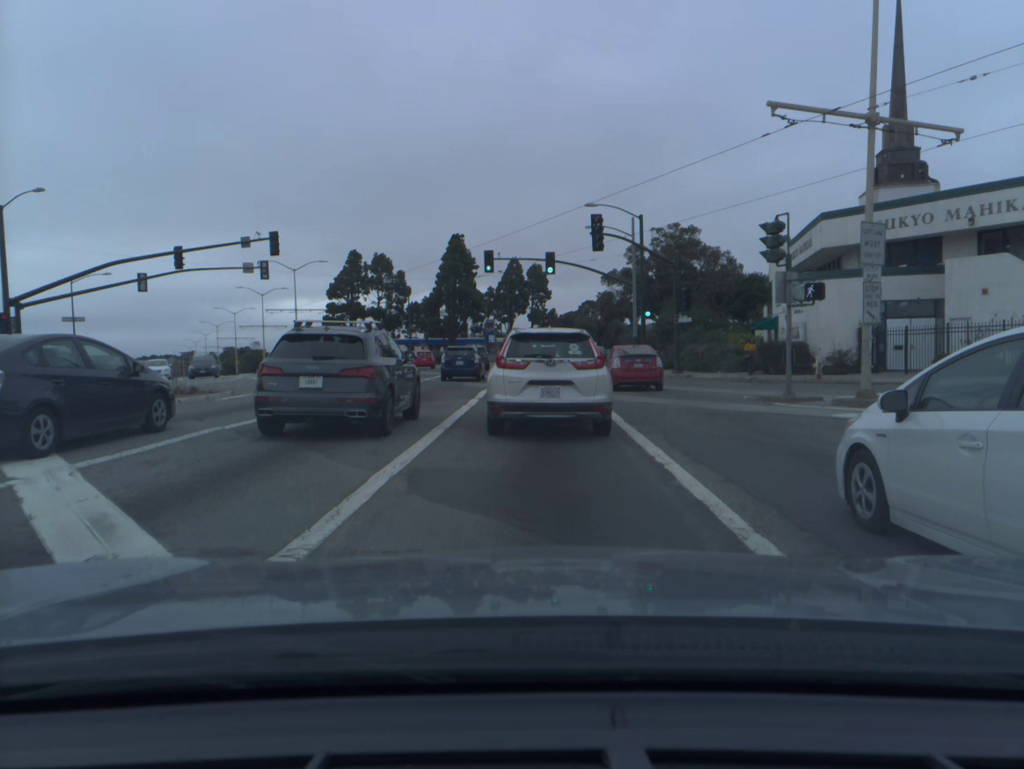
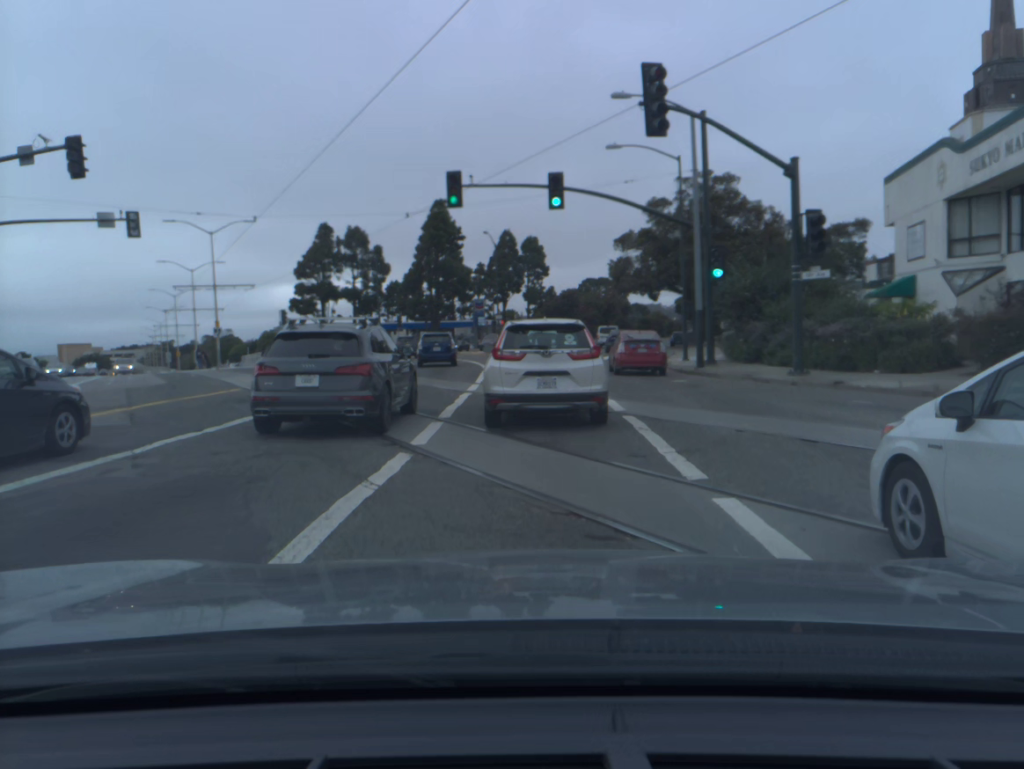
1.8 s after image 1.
(+0.2, +17.9) m; 0°
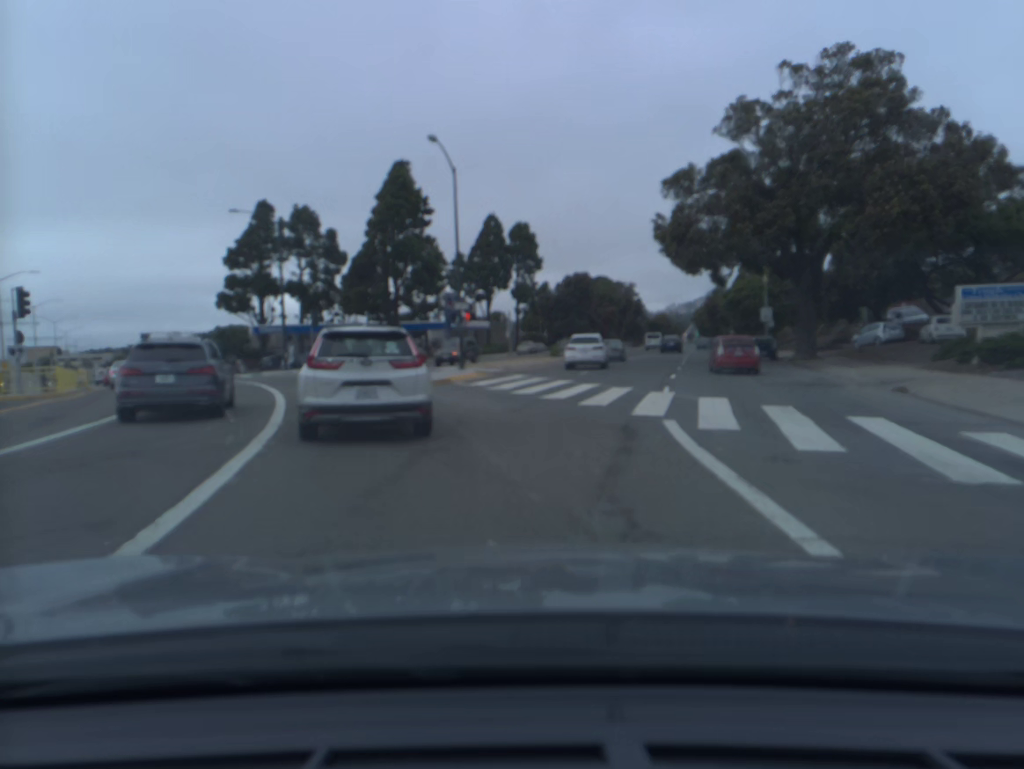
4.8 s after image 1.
(+0.2, +33.9) m; +1°
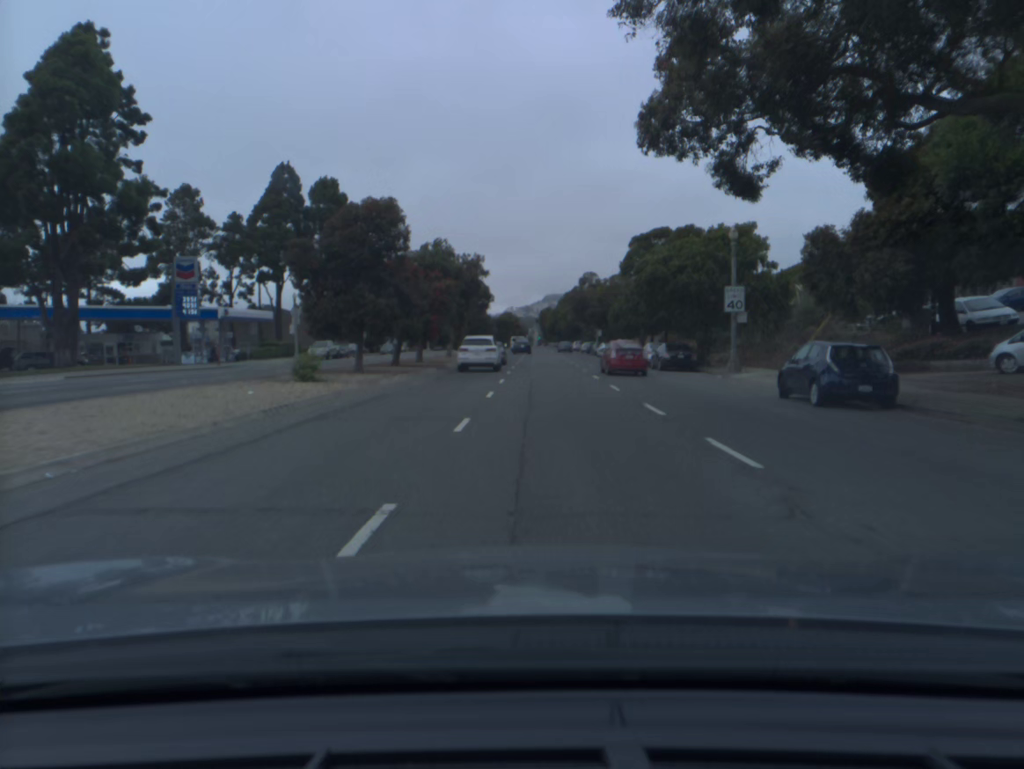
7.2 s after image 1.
(+3.4, +33.6) m; +11°
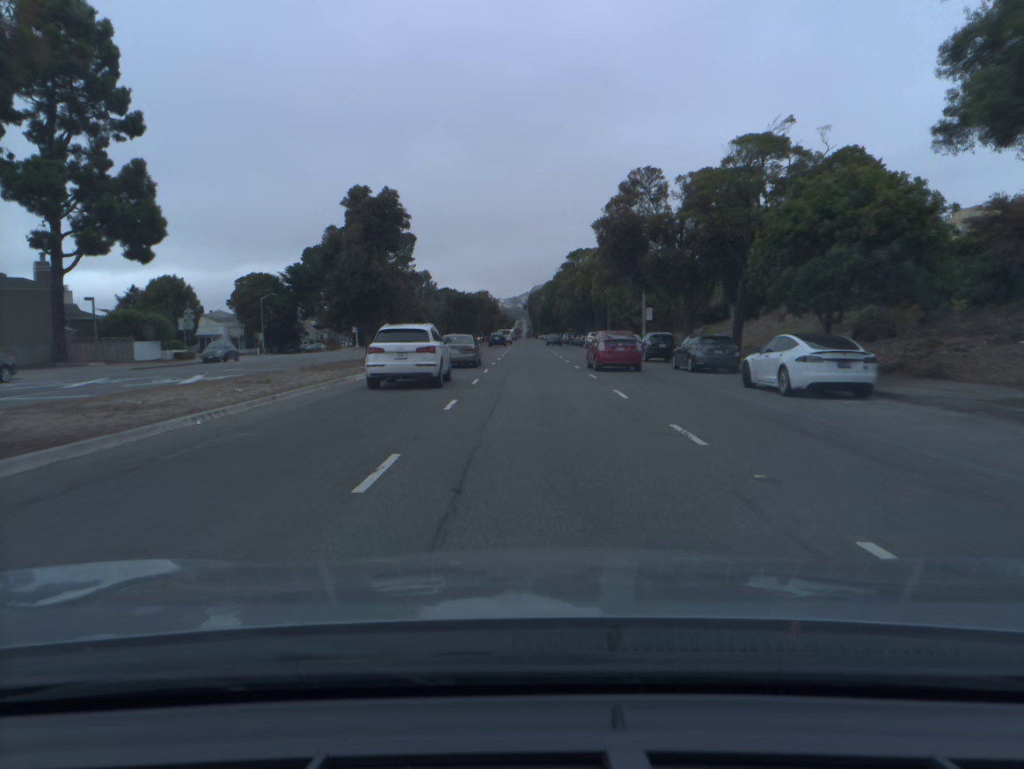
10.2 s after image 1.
(+1.0, +56.3) m; +1°
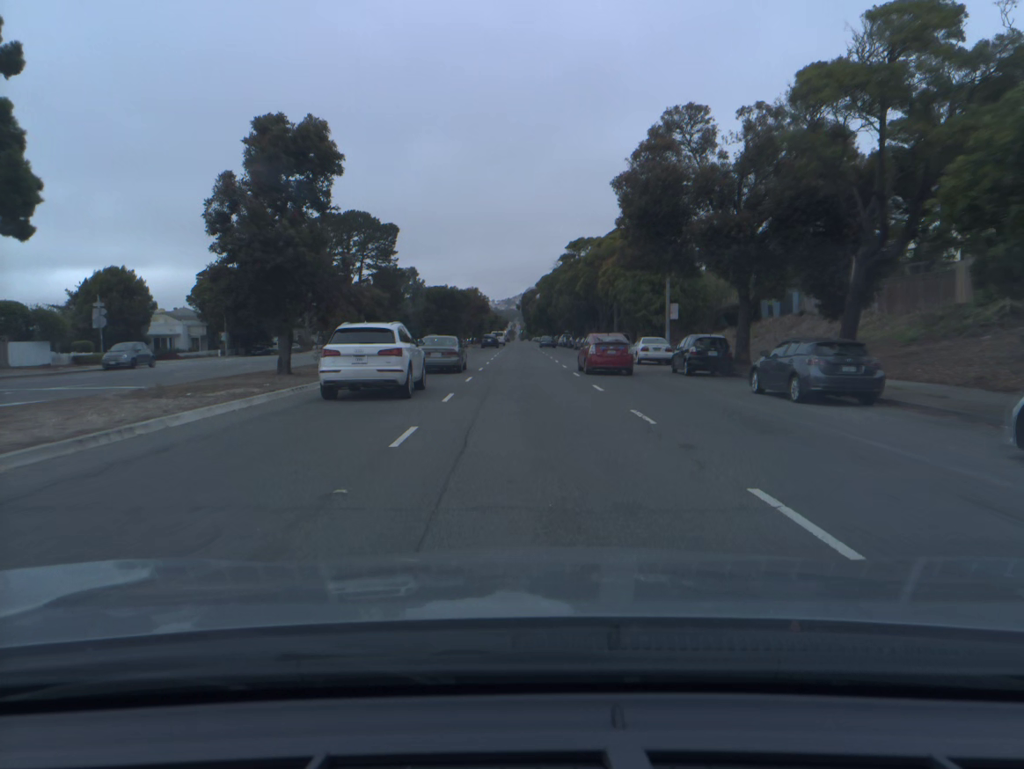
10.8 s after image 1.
(0.0, +12.2) m; 0°
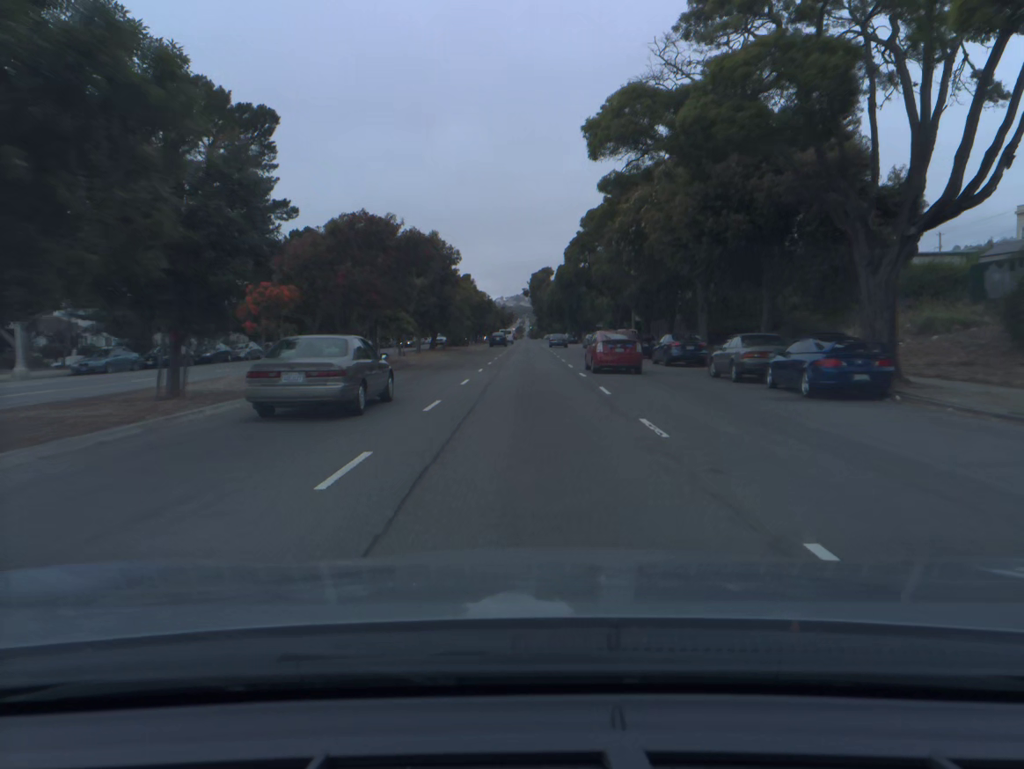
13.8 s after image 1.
(-0.3, +61.3) m; -1°
